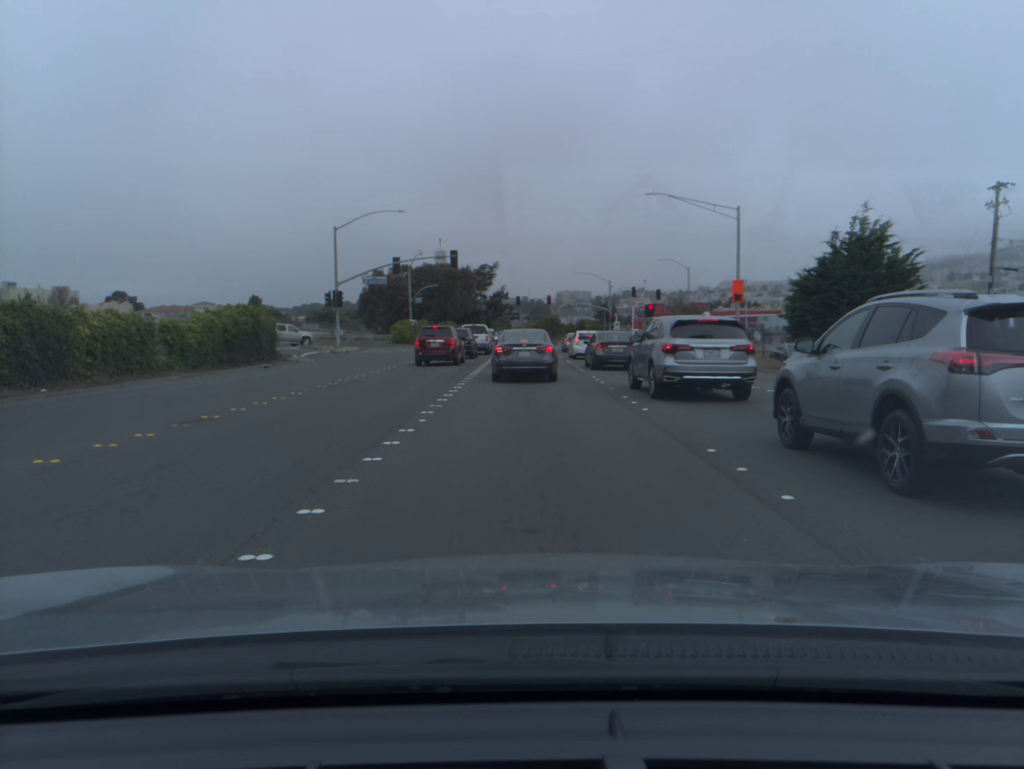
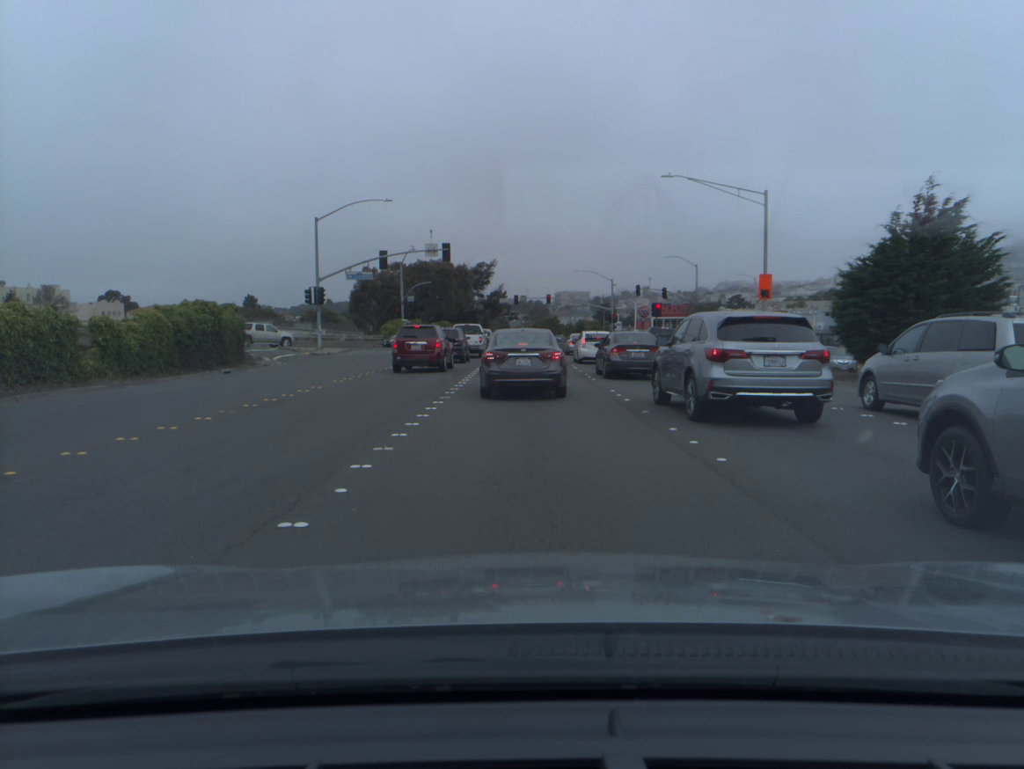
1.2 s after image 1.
(0.0, +5.5) m; +1°
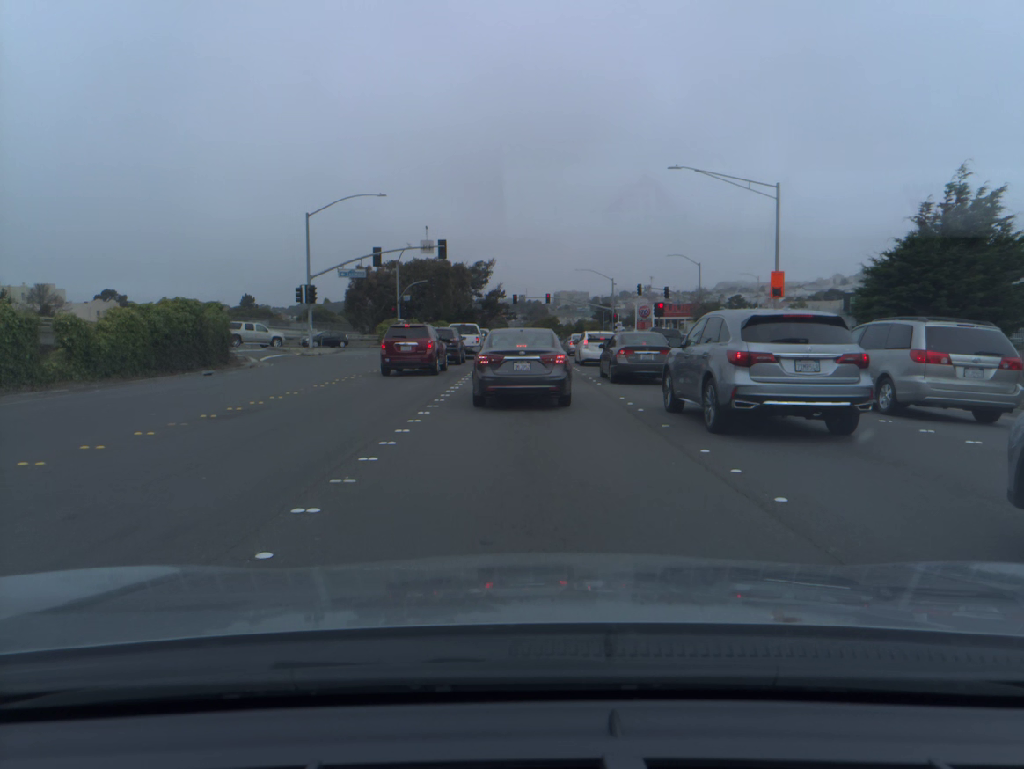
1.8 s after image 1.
(0.0, +2.0) m; 0°
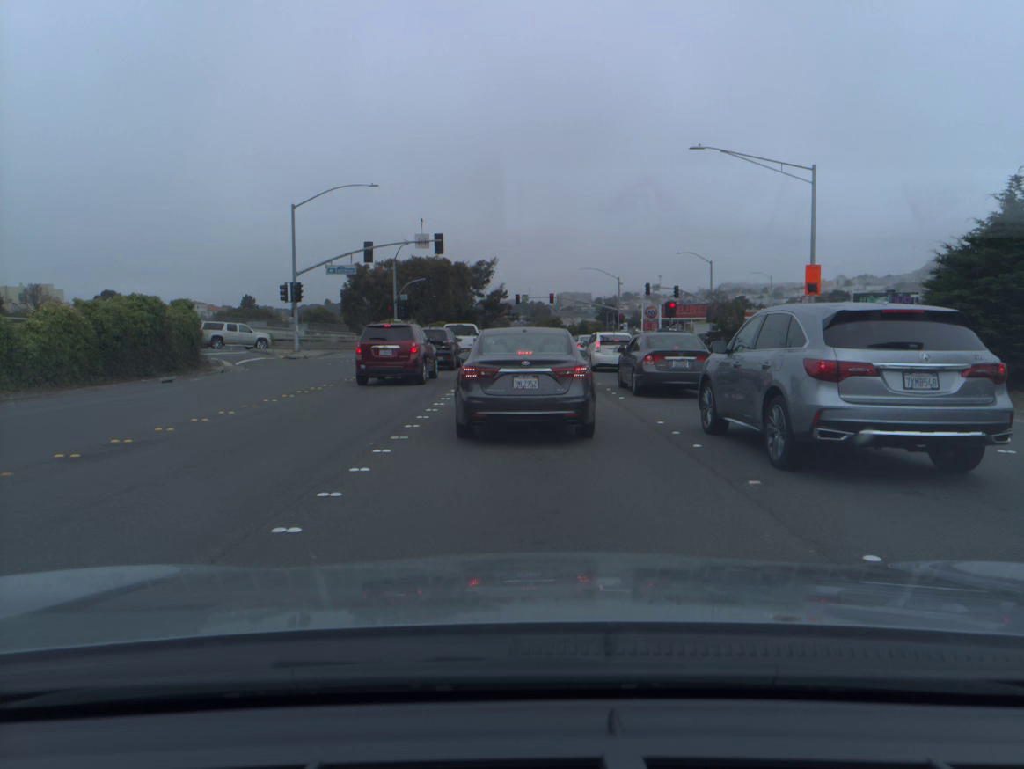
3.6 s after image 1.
(0.0, +4.3) m; 0°
